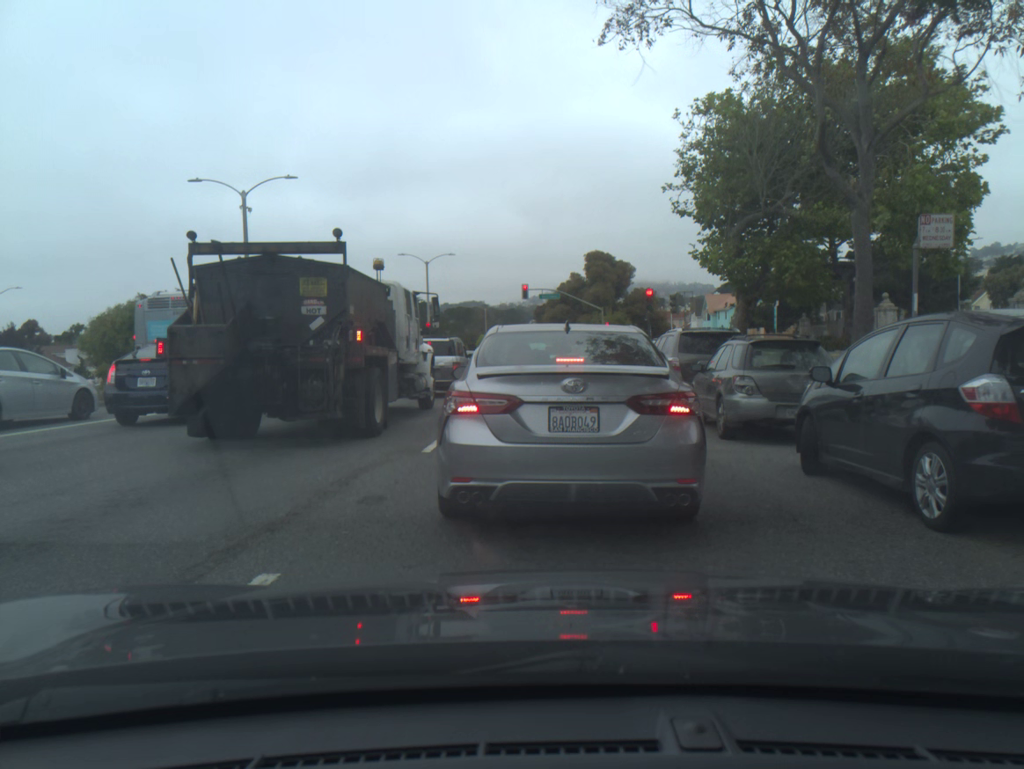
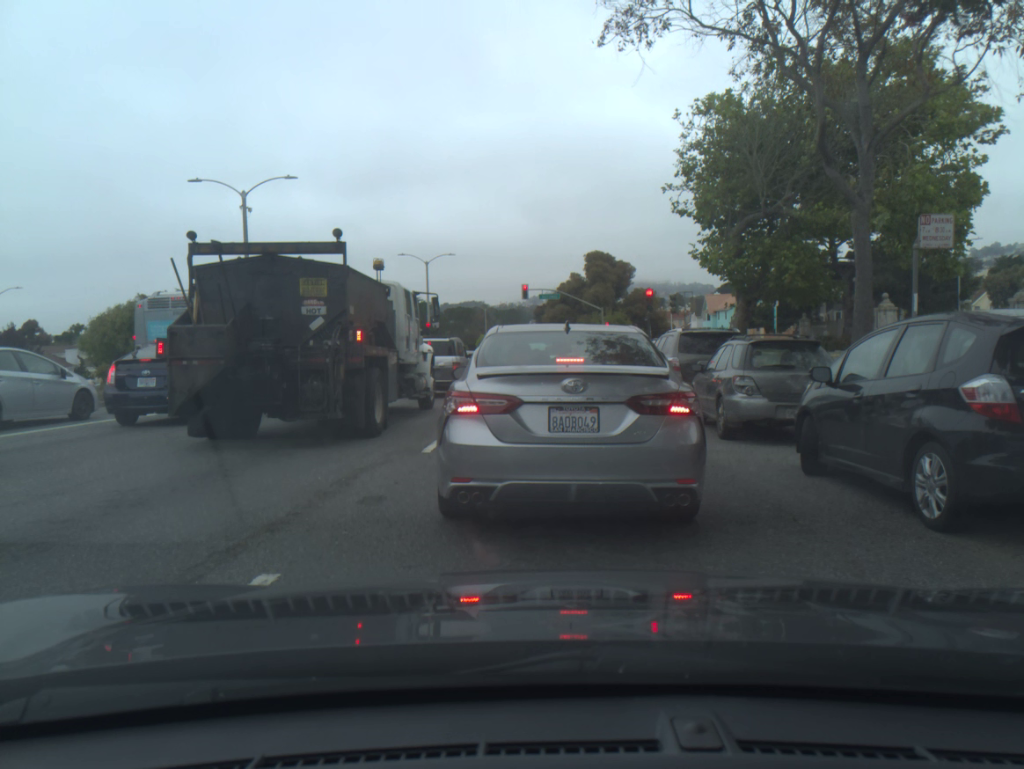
(0.0, 0.0) m; 0°
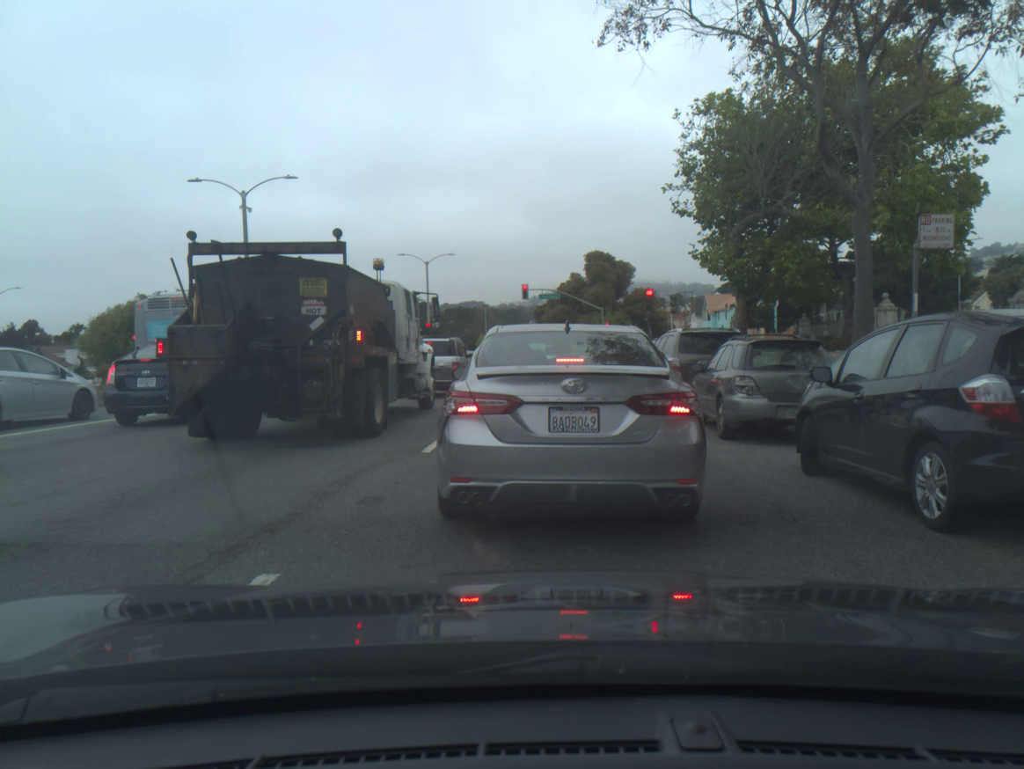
(0.0, 0.0) m; 0°
